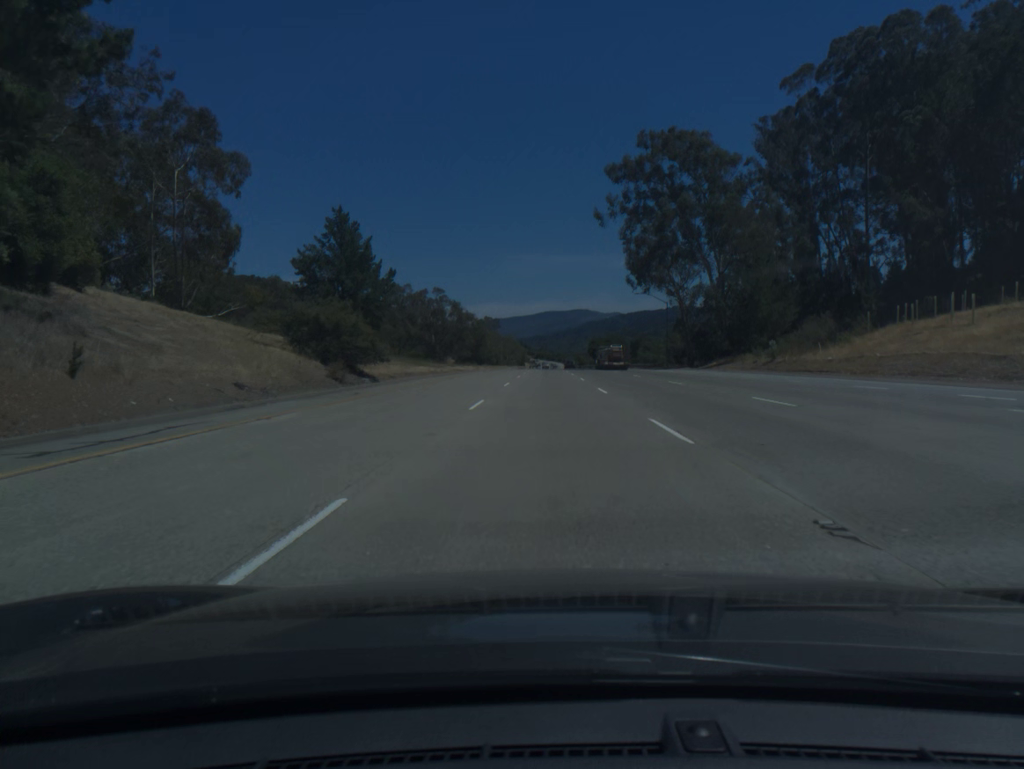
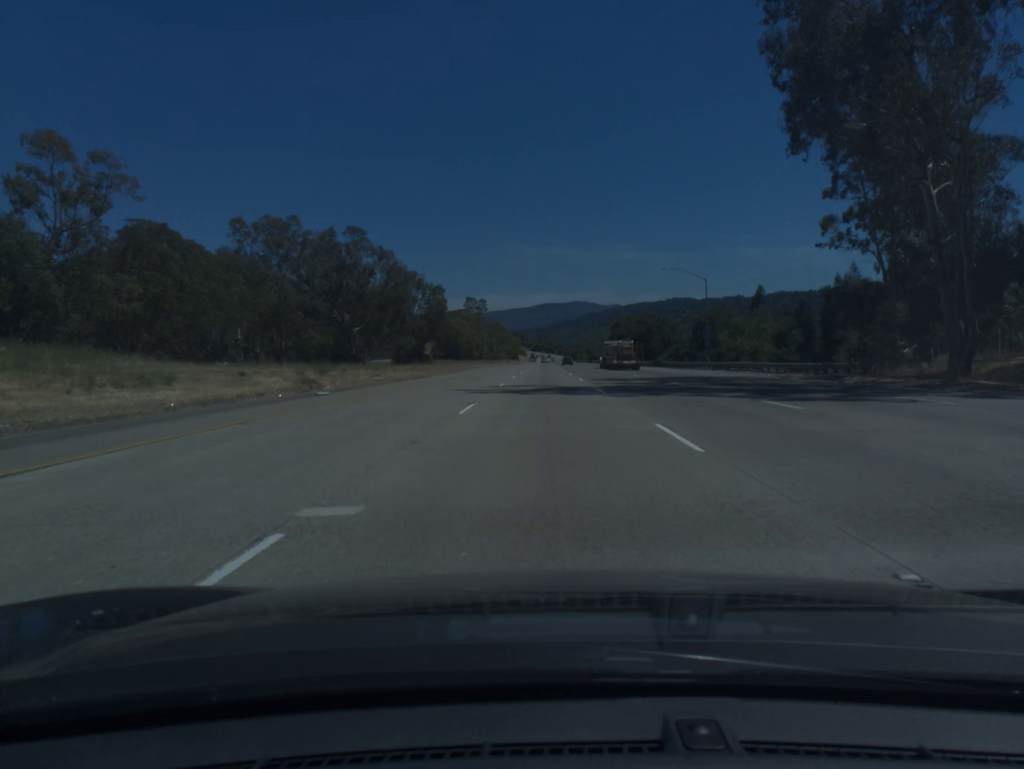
(+0.1, +74.0) m; 0°
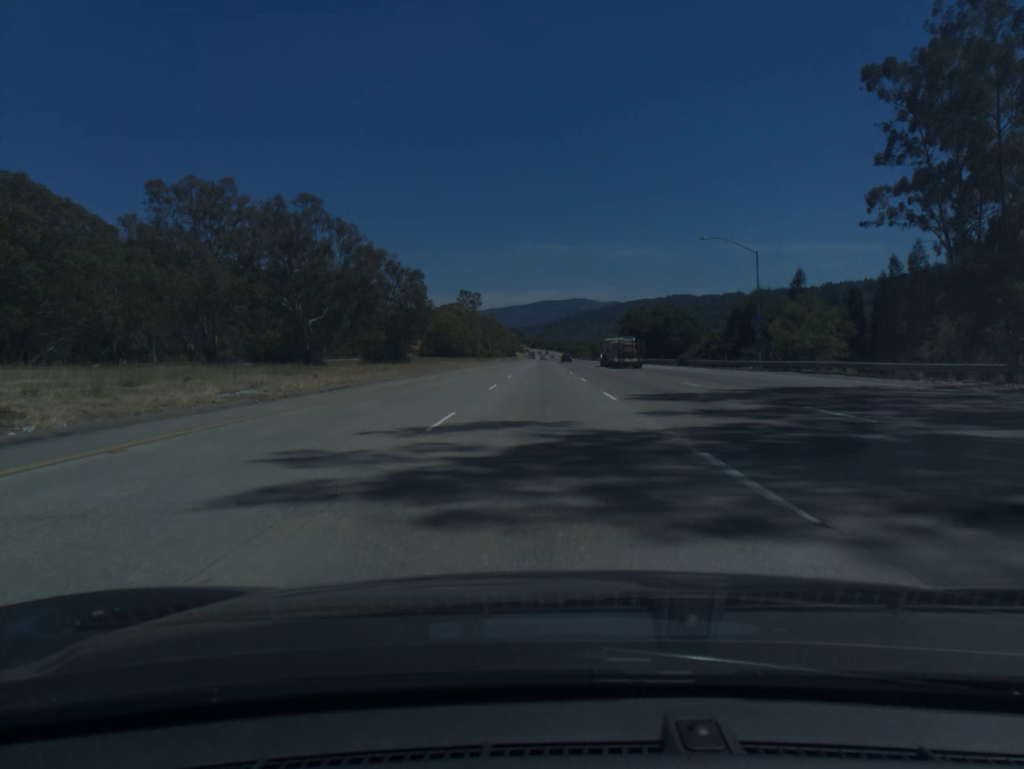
(0.0, +18.6) m; 0°
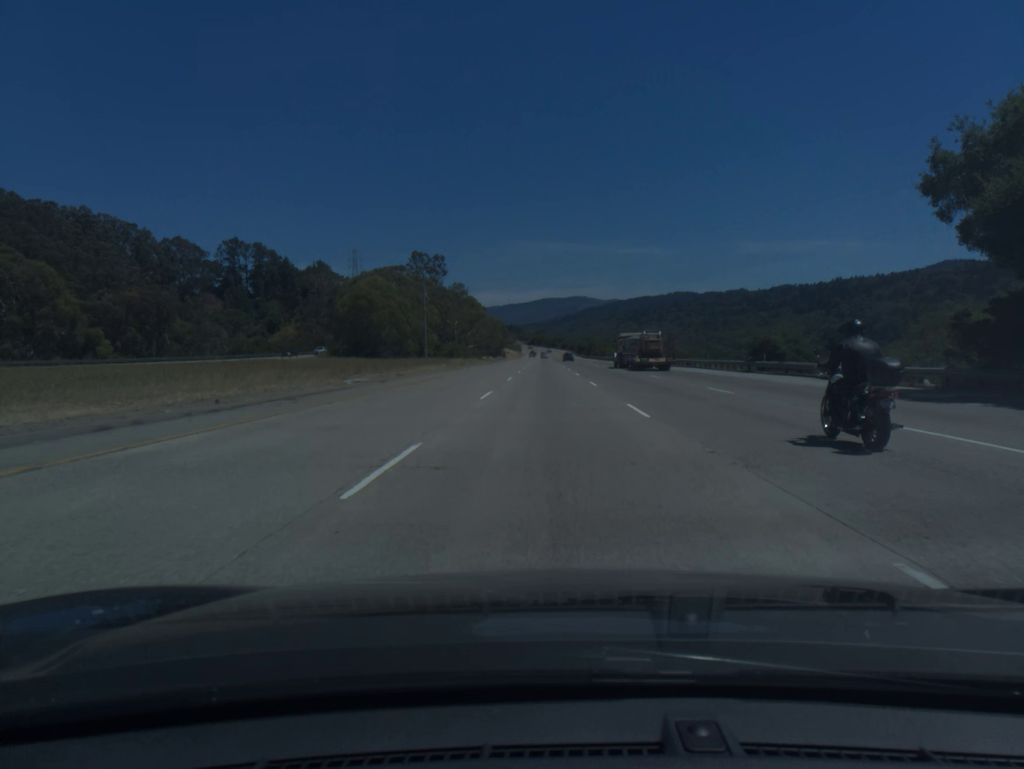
(-0.3, +92.7) m; 0°
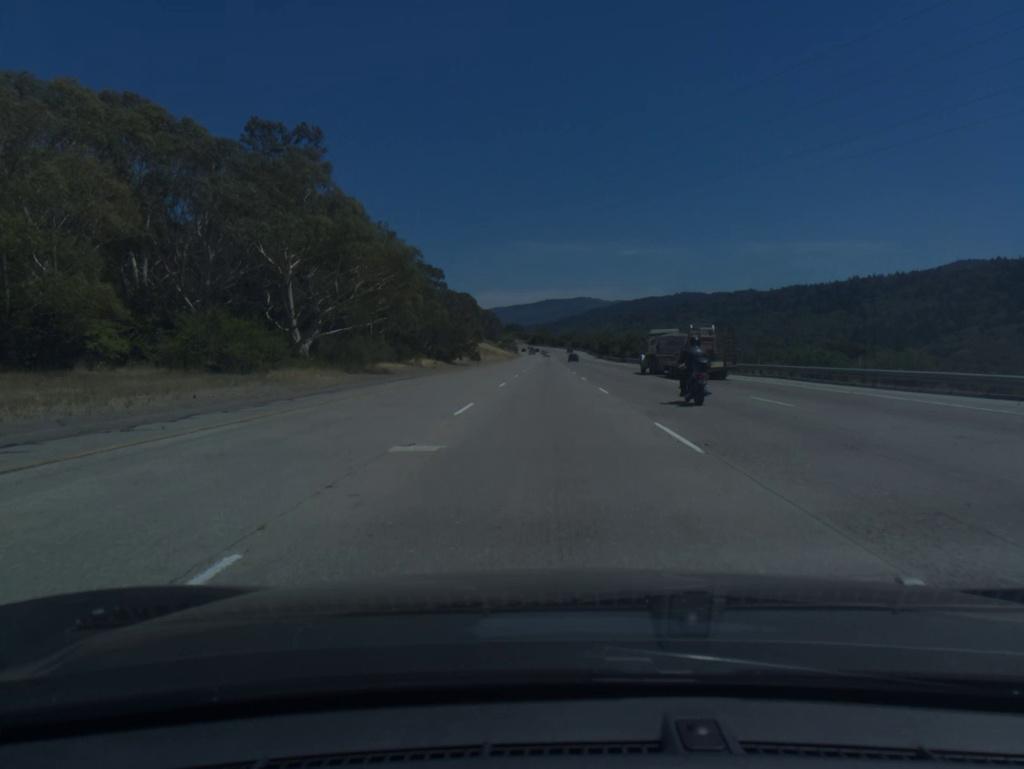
(0.0, +92.7) m; 0°
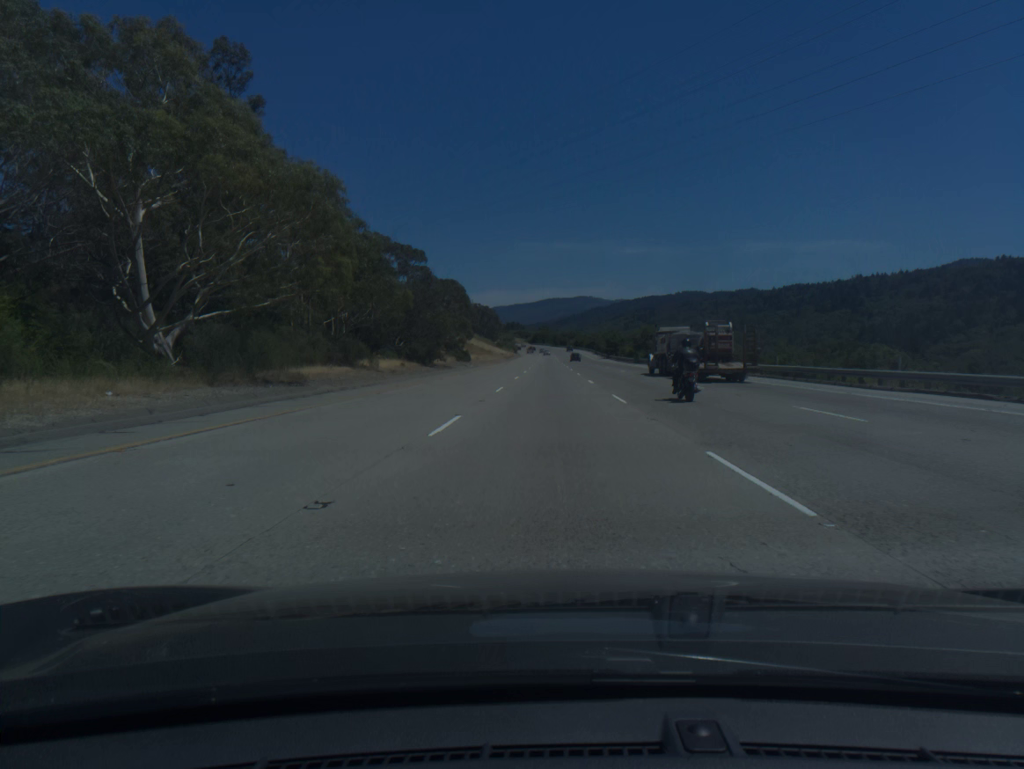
(0.0, +18.5) m; 0°
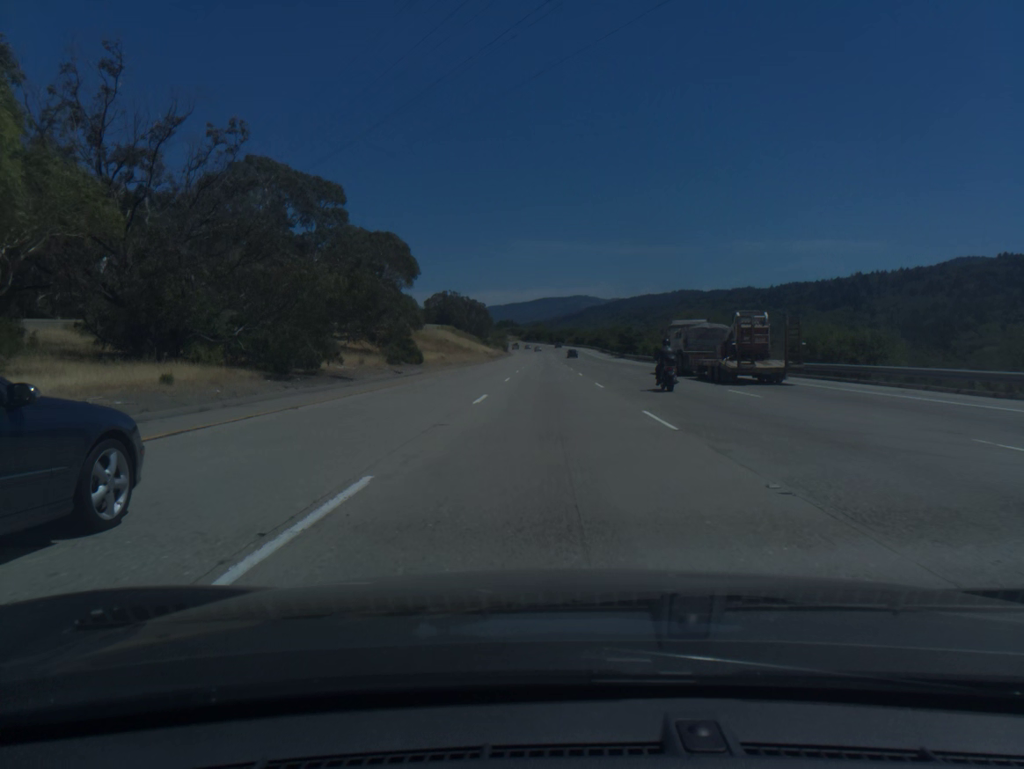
(+0.1, +37.1) m; 0°
